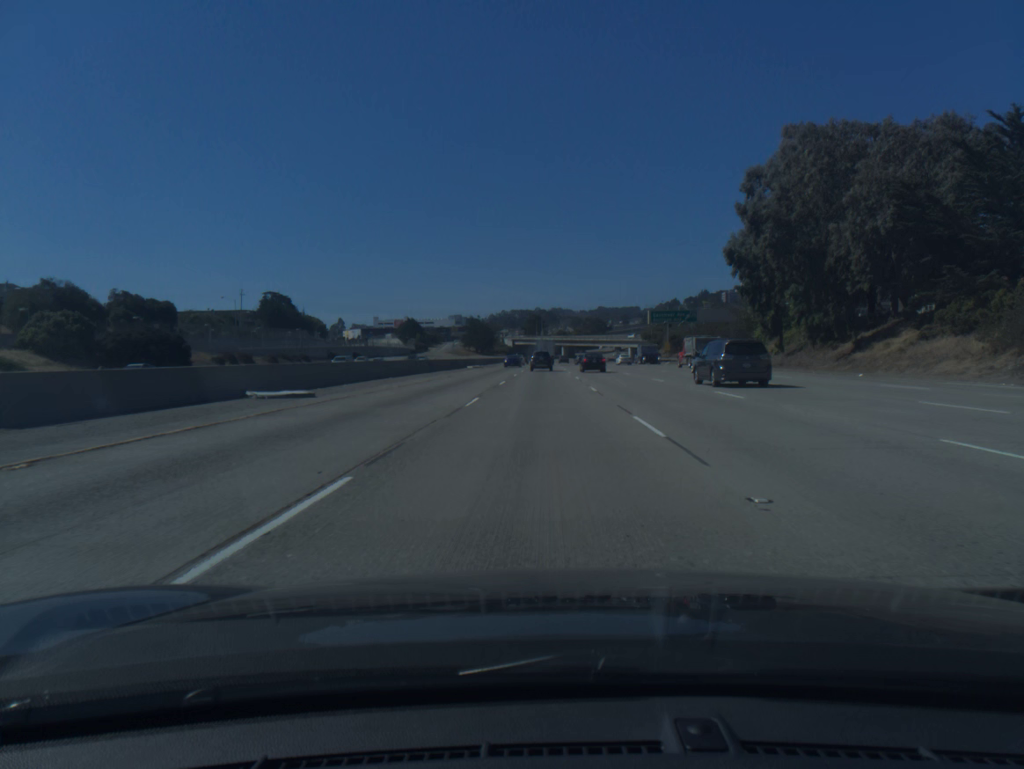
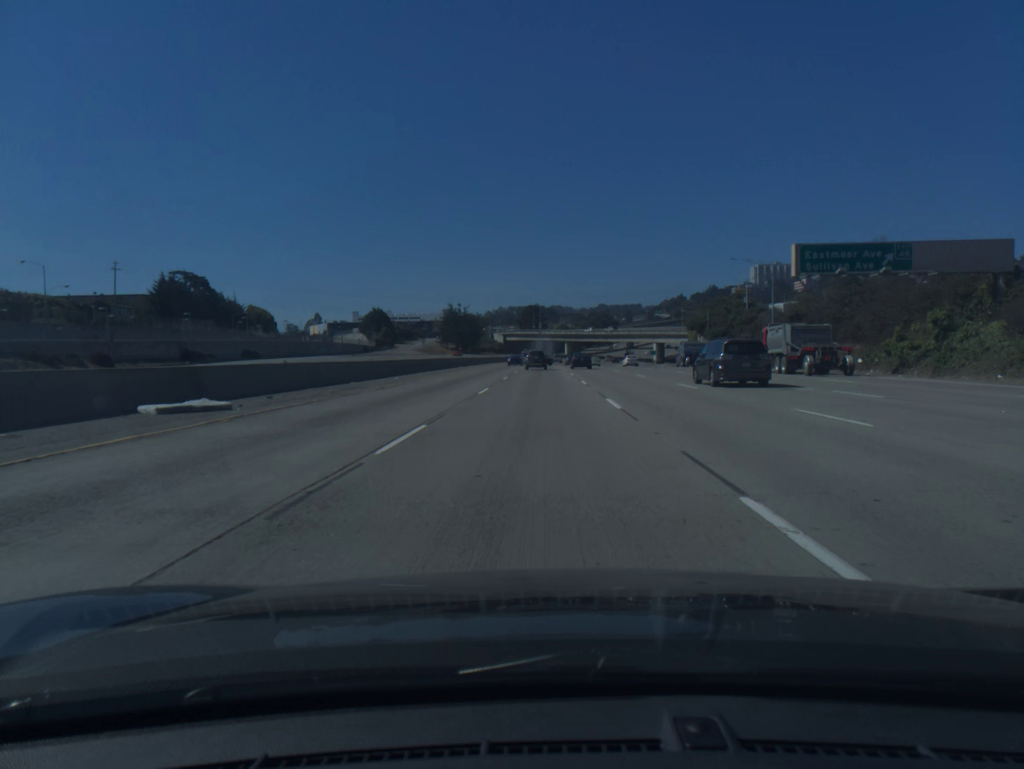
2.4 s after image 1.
(+0.2, +67.3) m; 0°
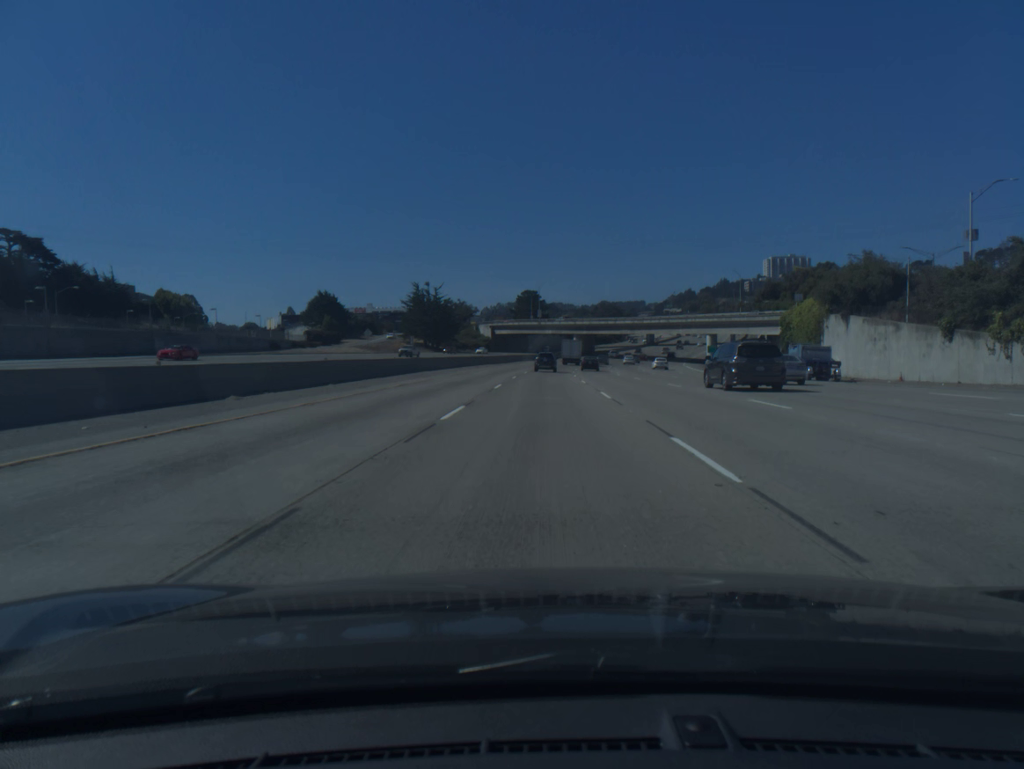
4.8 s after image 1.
(-0.2, +68.3) m; 0°
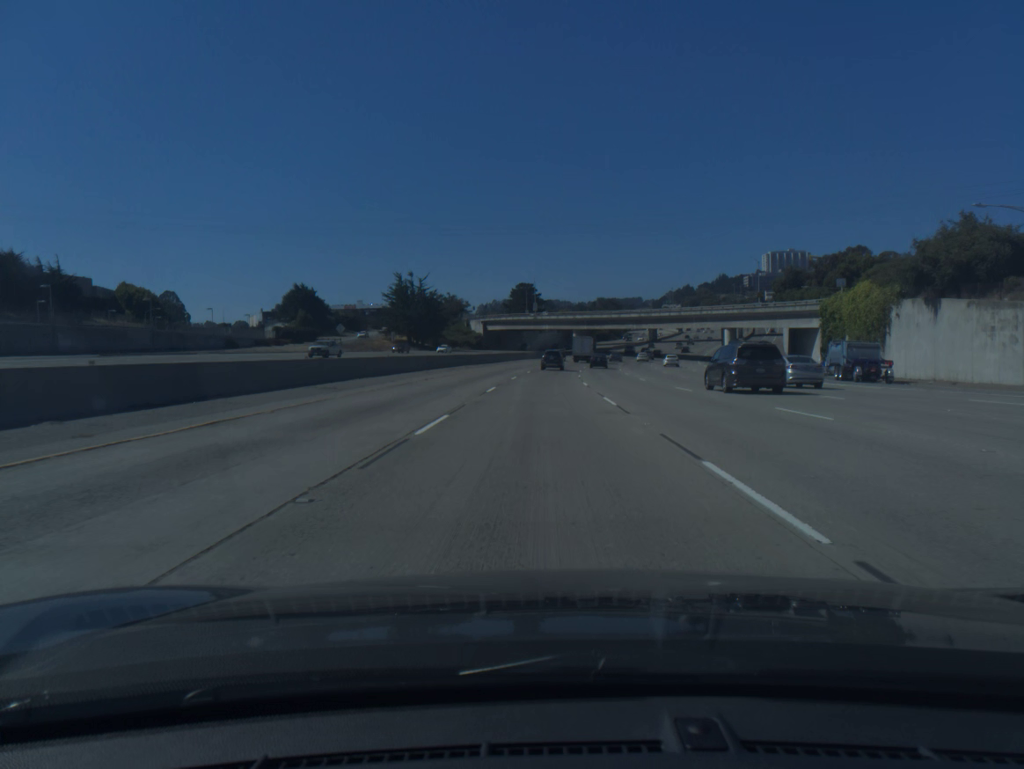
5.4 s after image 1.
(0.0, +17.2) m; 0°
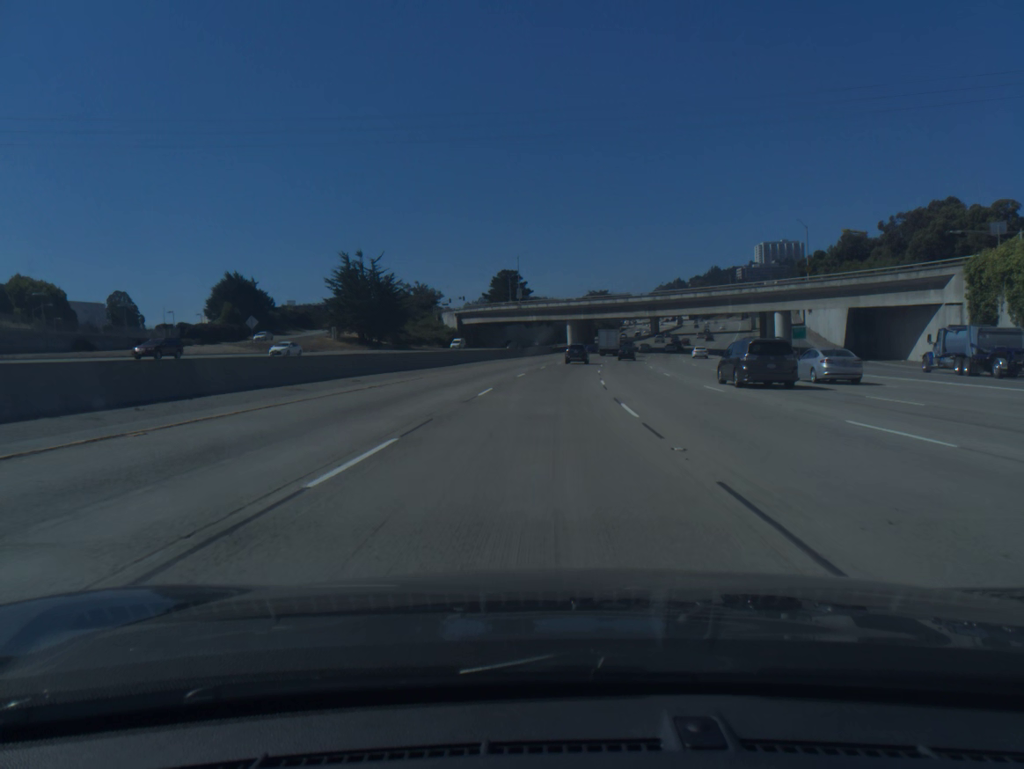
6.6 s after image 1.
(+0.2, +34.4) m; +1°
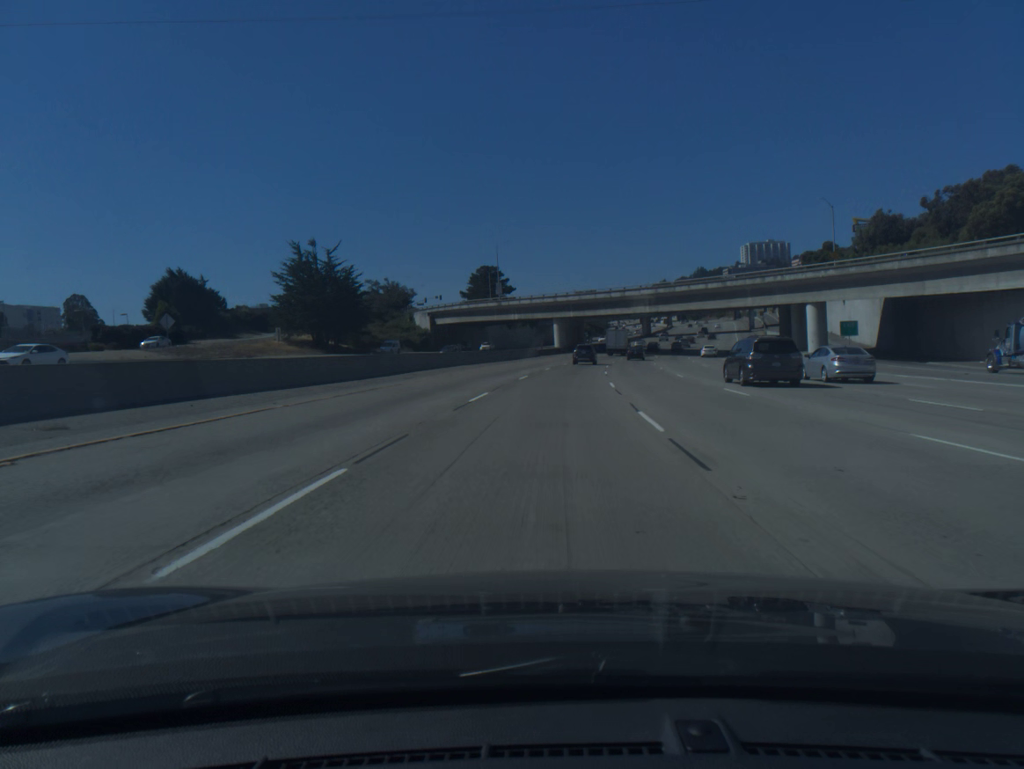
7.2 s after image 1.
(+0.1, +17.2) m; +1°
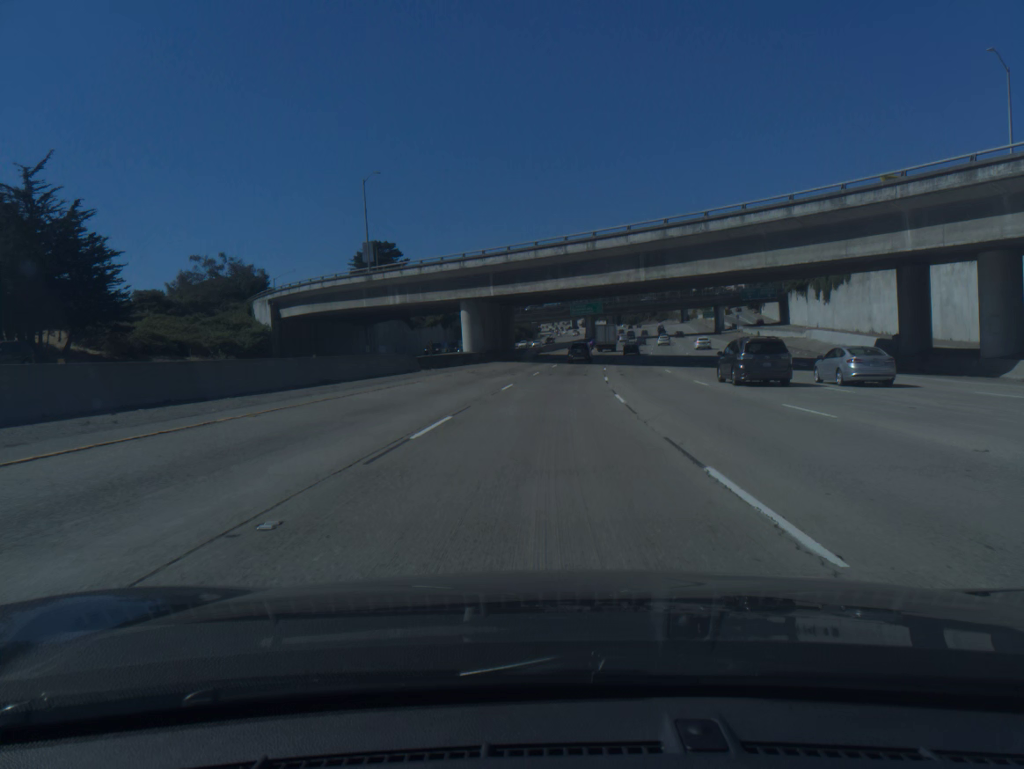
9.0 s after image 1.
(+2.1, +51.4) m; +5°
